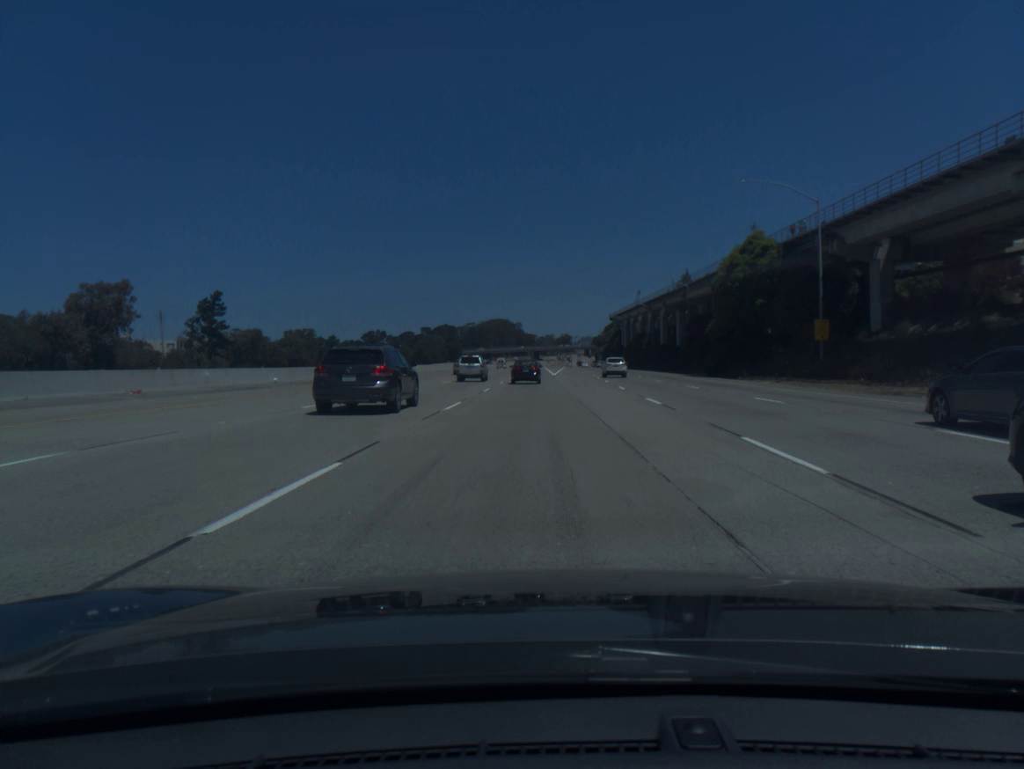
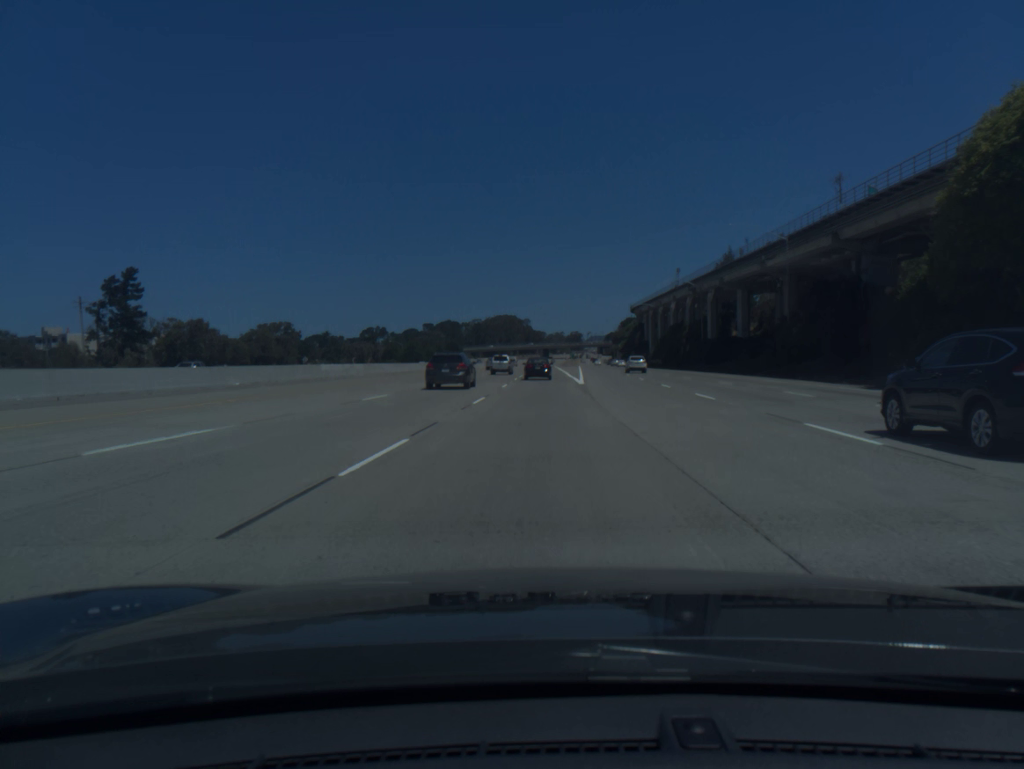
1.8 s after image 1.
(-0.4, +40.0) m; -1°
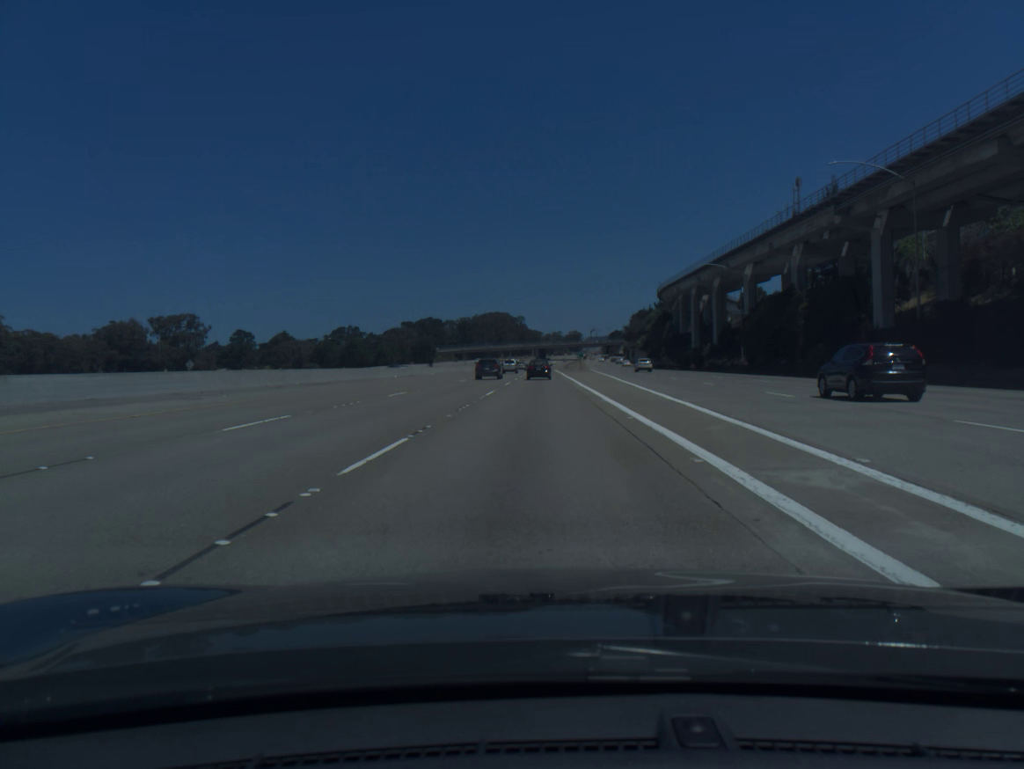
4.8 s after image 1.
(+0.6, +68.2) m; 0°
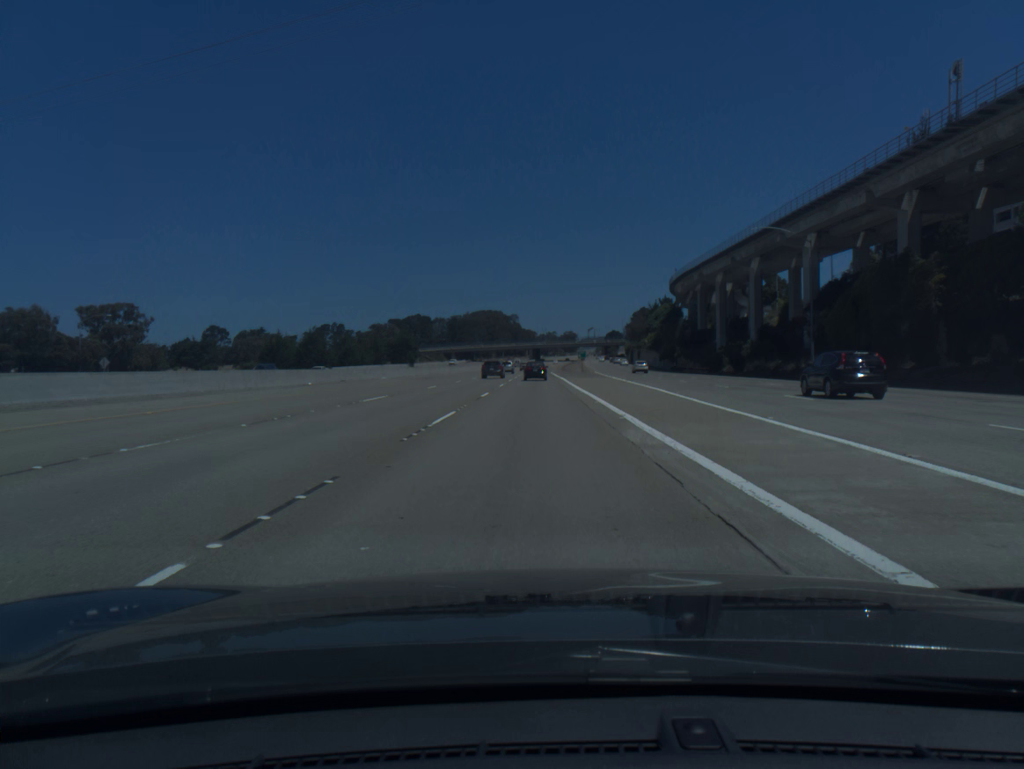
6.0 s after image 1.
(0.0, +28.1) m; 0°
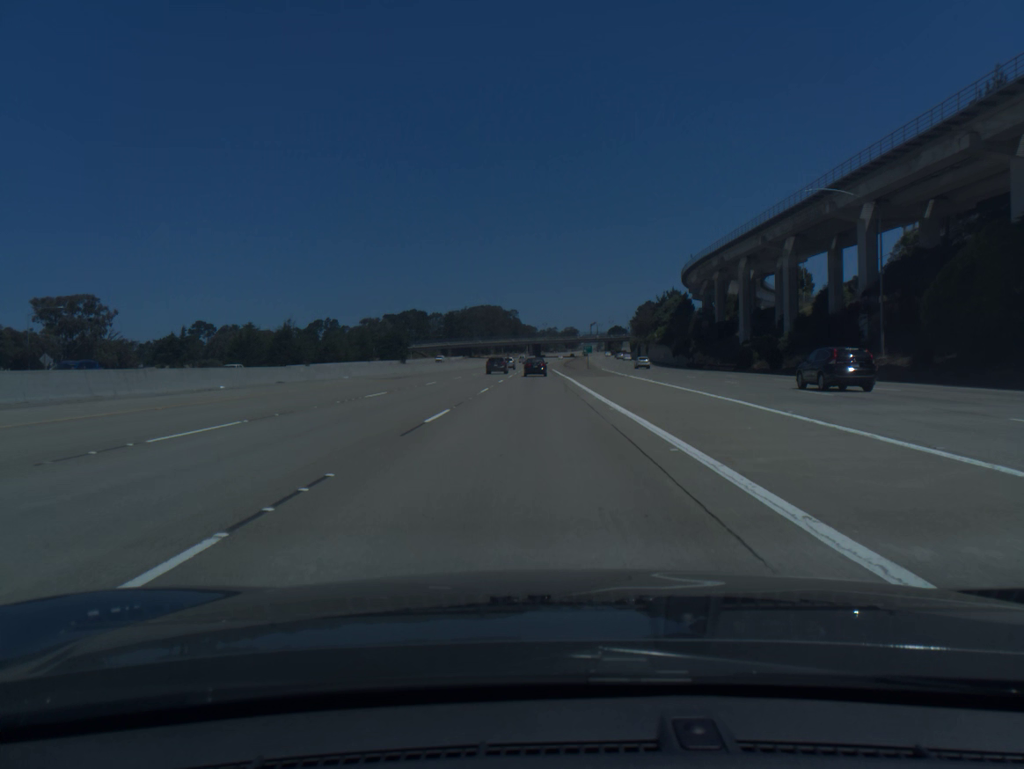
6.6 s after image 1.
(0.0, +14.3) m; 0°
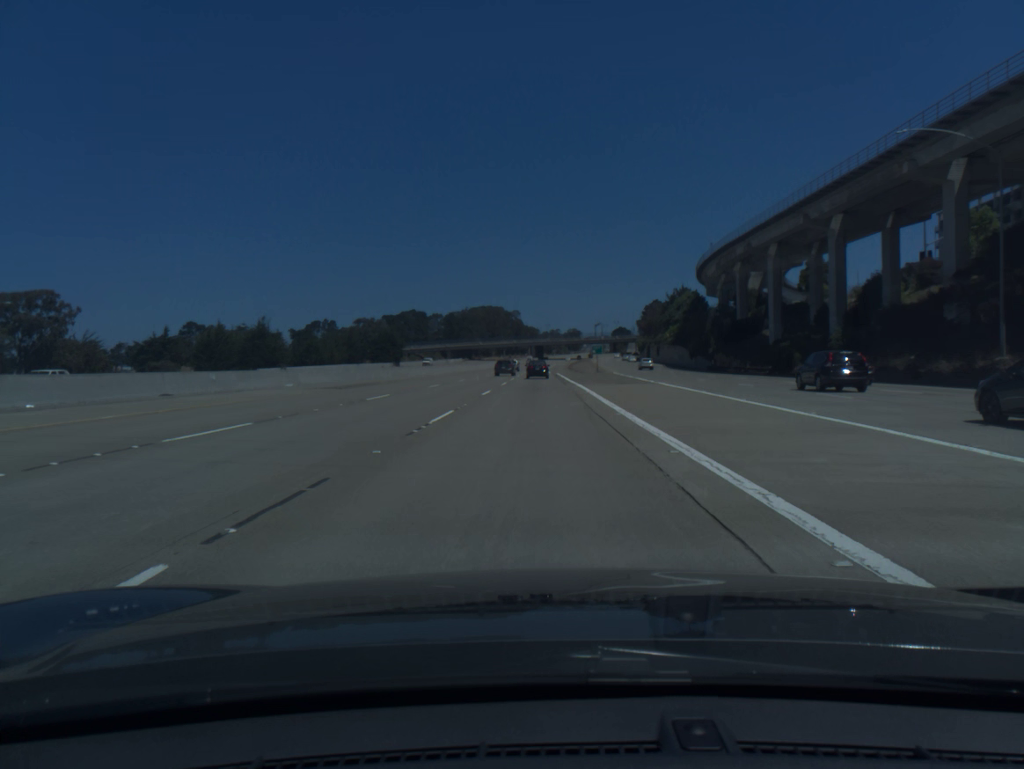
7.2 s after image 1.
(0.0, +14.4) m; 0°
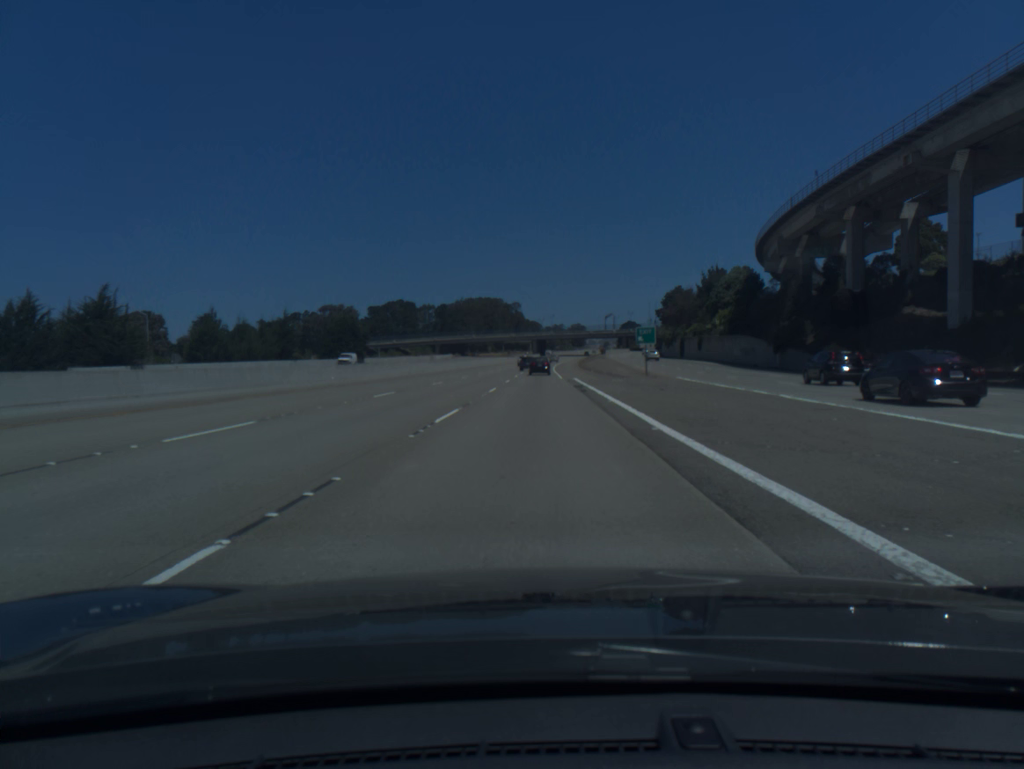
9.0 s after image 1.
(-0.2, +43.9) m; 0°
